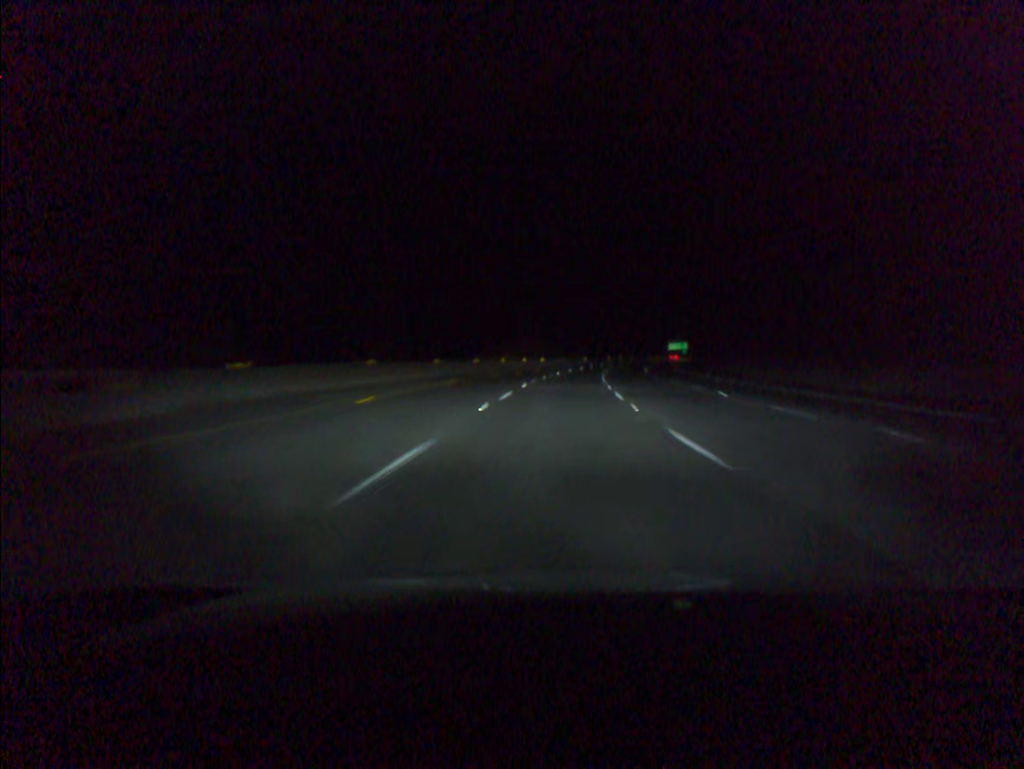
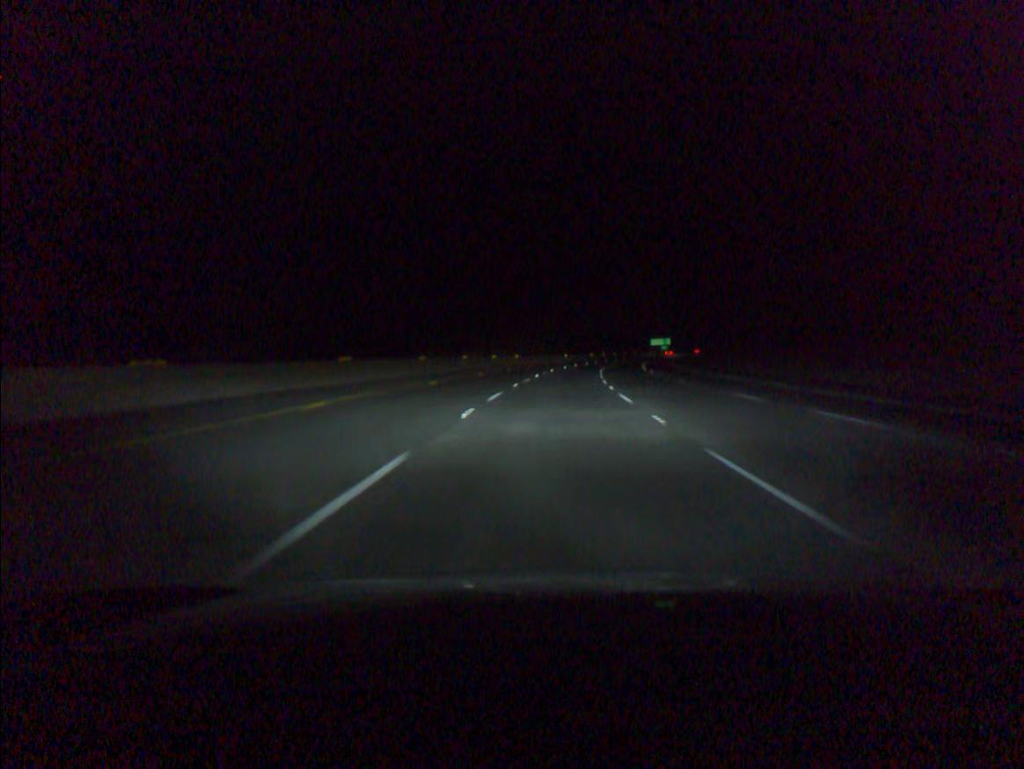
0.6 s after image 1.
(+0.3, +18.3) m; +2°
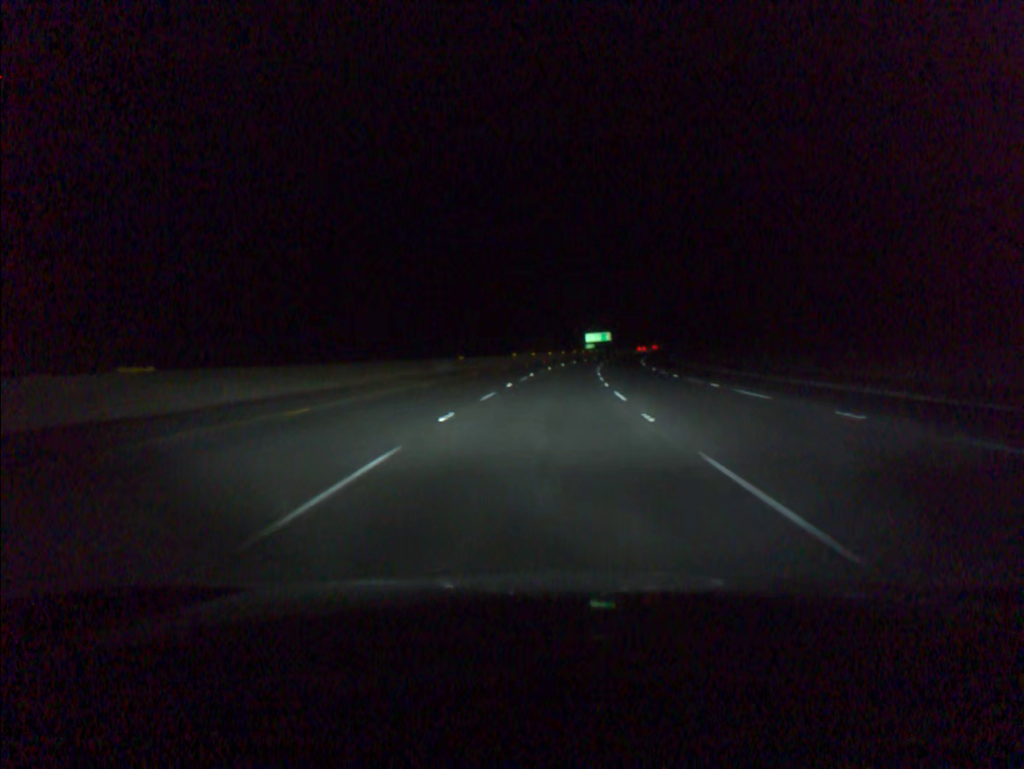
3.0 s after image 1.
(+4.1, +73.0) m; +6°
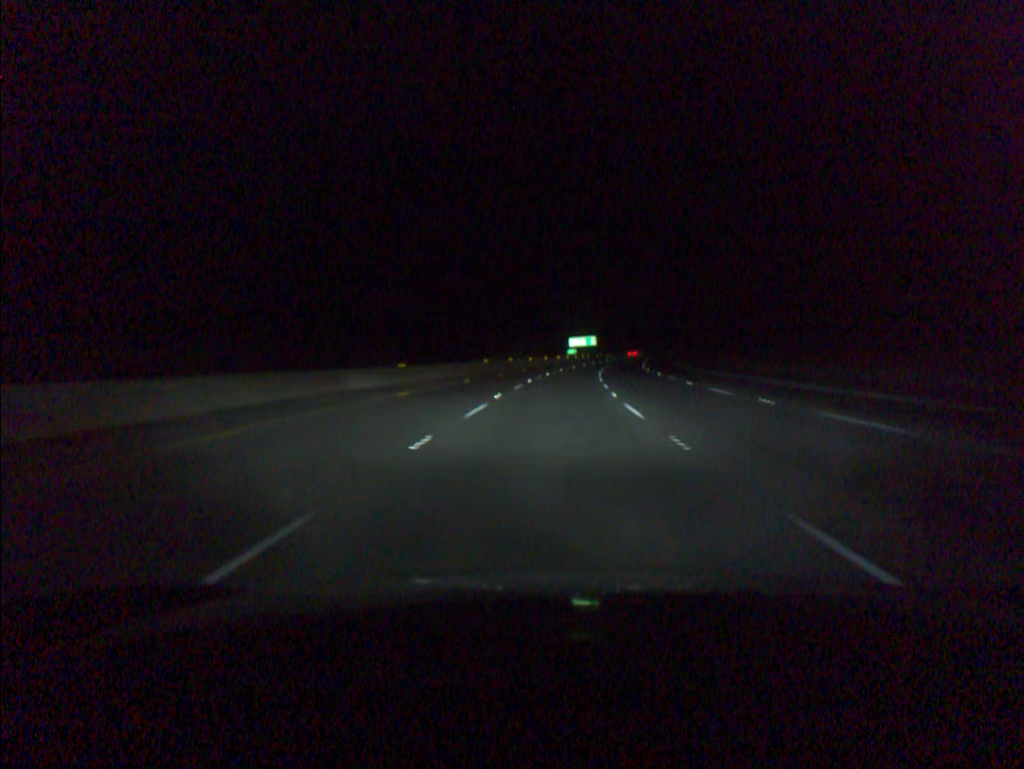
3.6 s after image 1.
(+0.2, +18.3) m; +1°
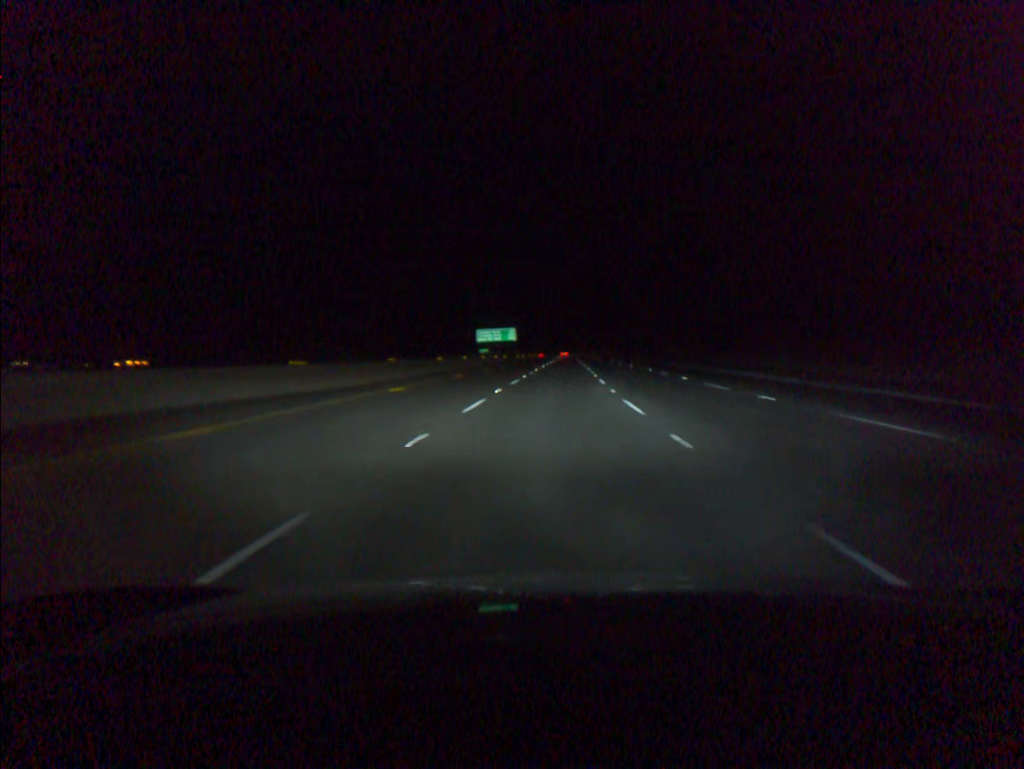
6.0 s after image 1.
(+3.8, +73.1) m; +6°
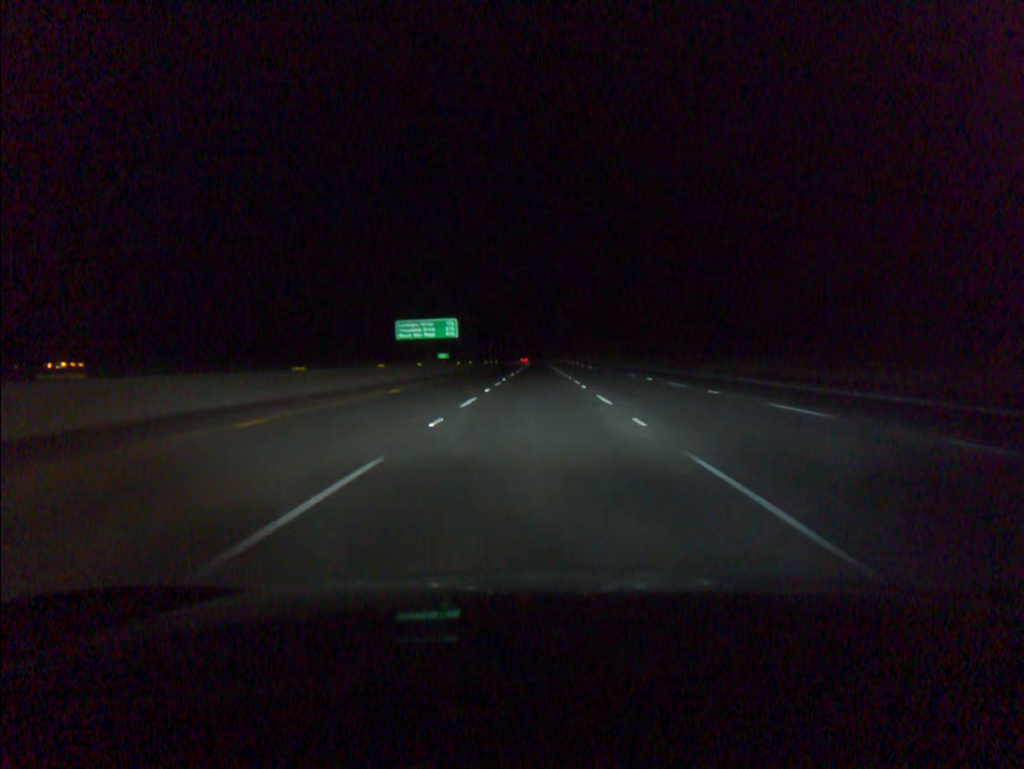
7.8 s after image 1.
(+1.6, +54.8) m; +2°
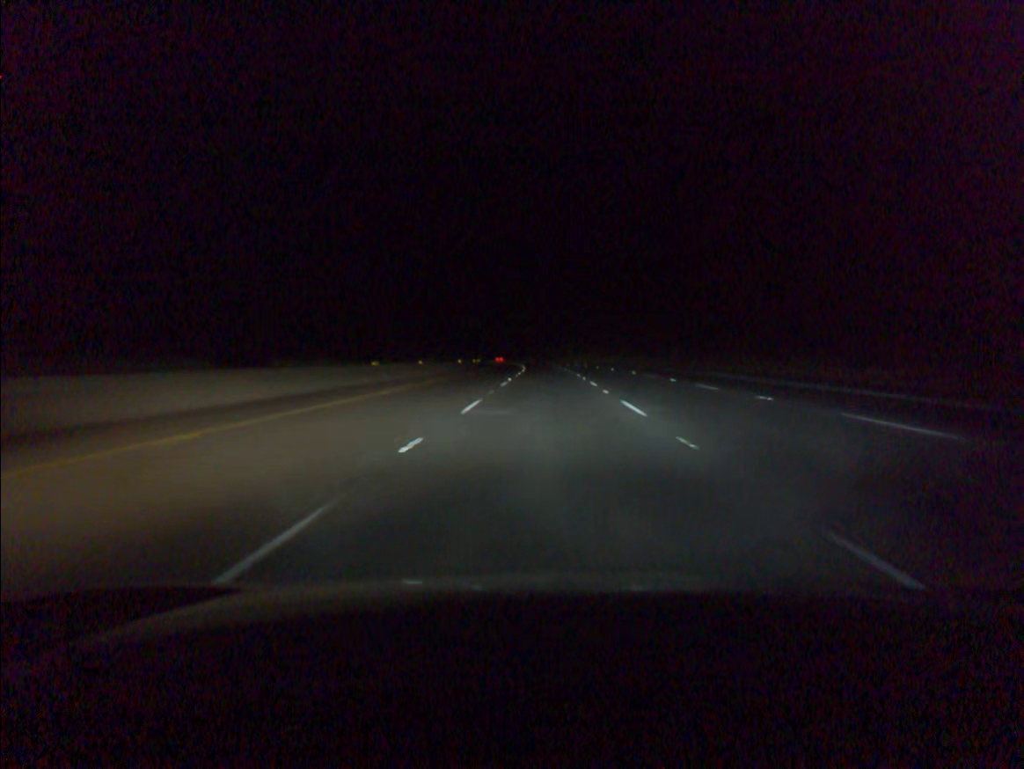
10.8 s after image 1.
(-0.6, +91.3) m; -1°
